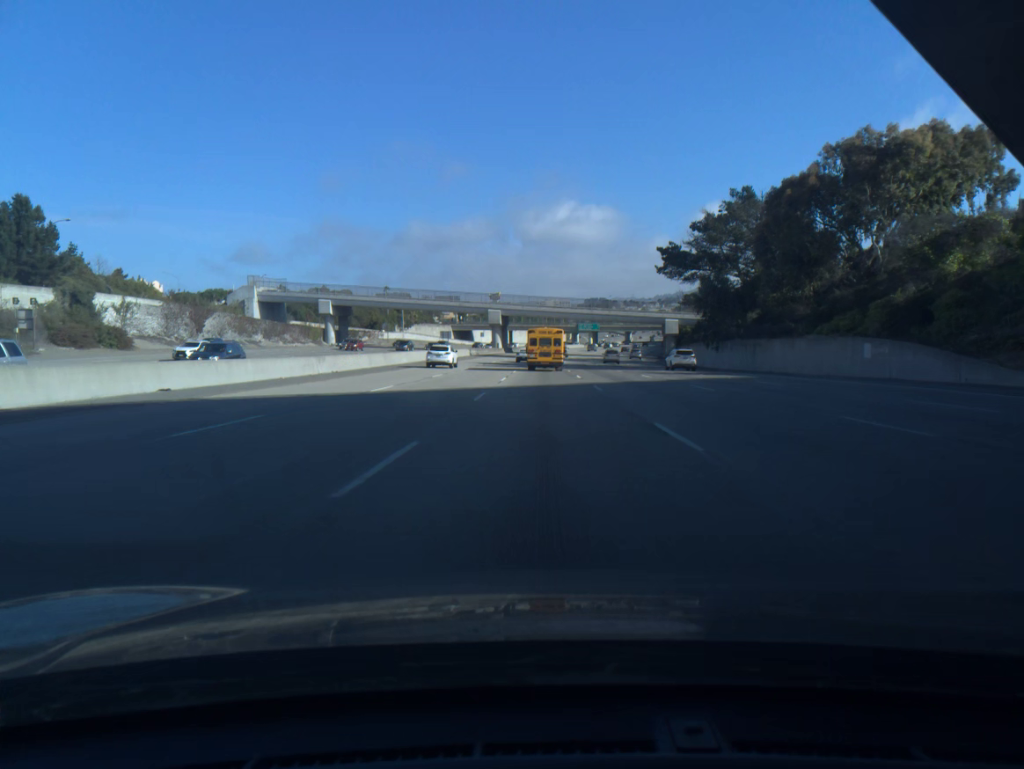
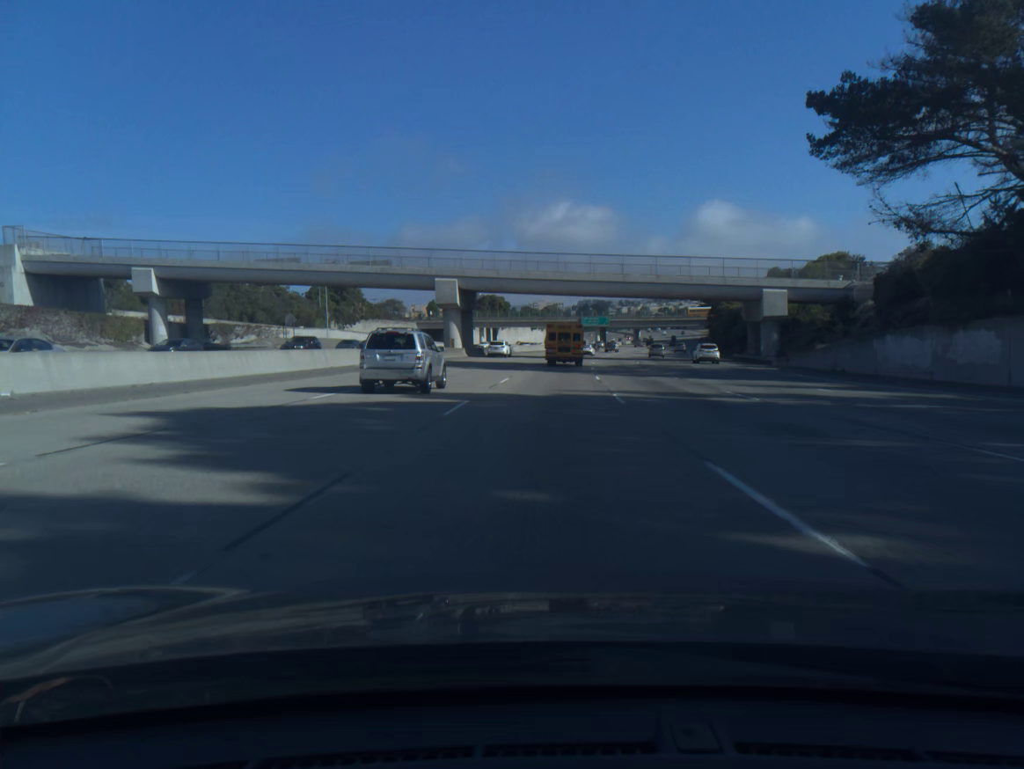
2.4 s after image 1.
(+0.3, +63.1) m; +1°
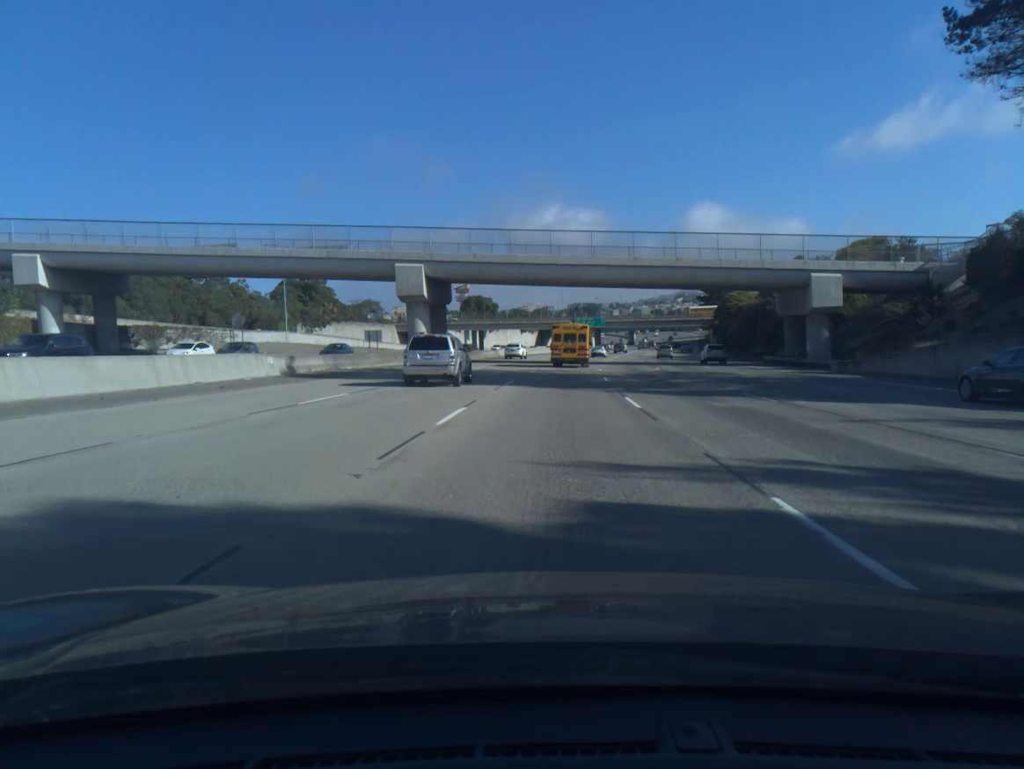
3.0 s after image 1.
(+0.1, +15.7) m; +1°
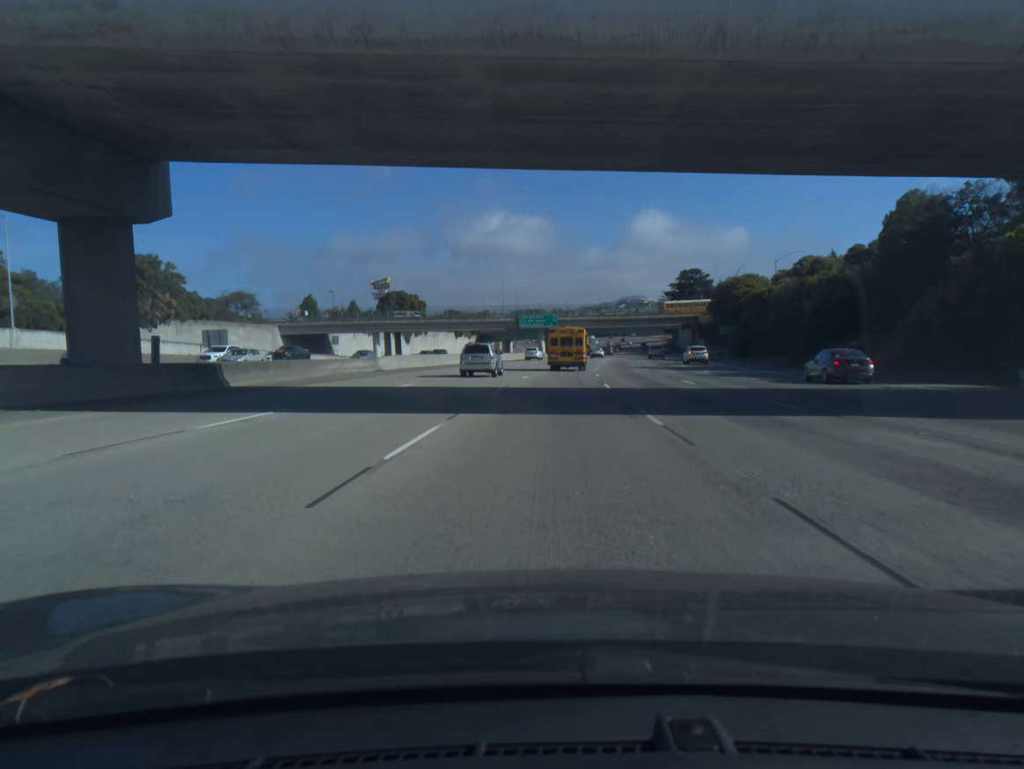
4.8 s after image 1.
(+1.5, +46.8) m; +4°
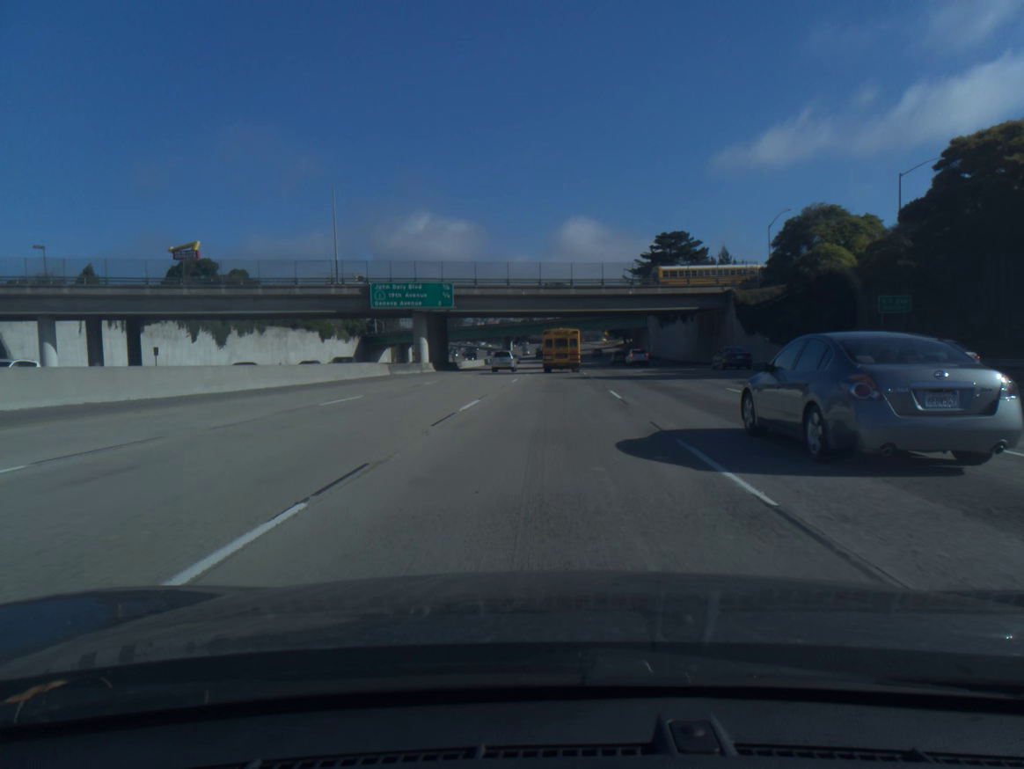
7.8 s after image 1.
(+4.2, +77.9) m; +6°
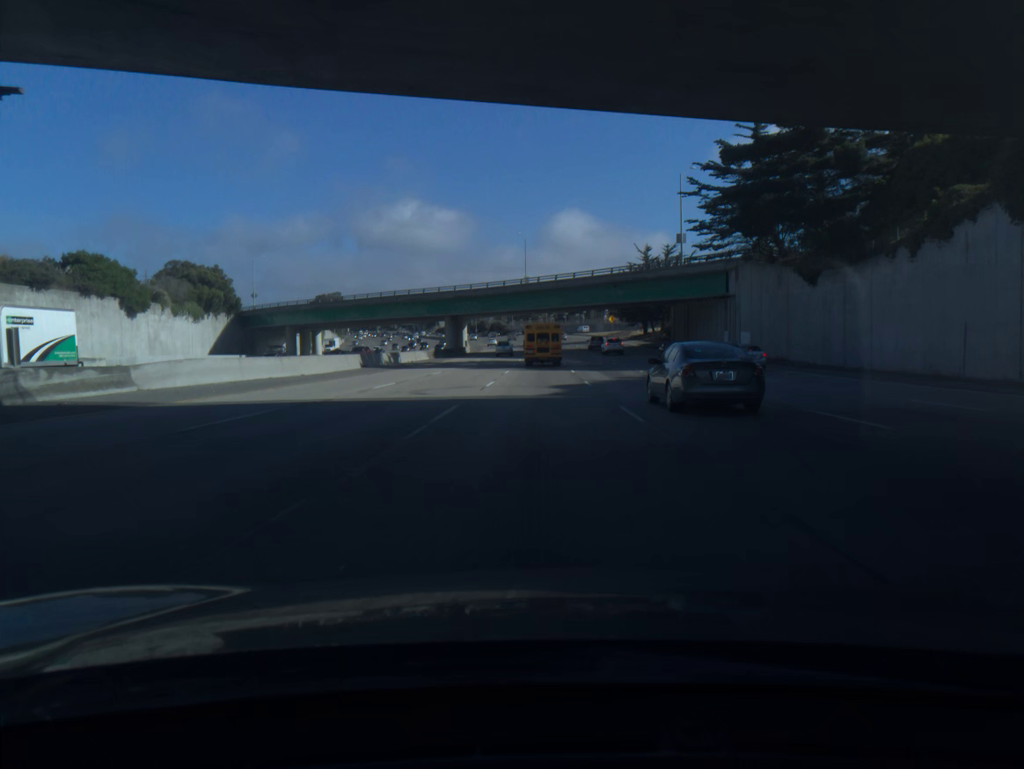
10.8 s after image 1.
(+1.8, +77.8) m; +1°
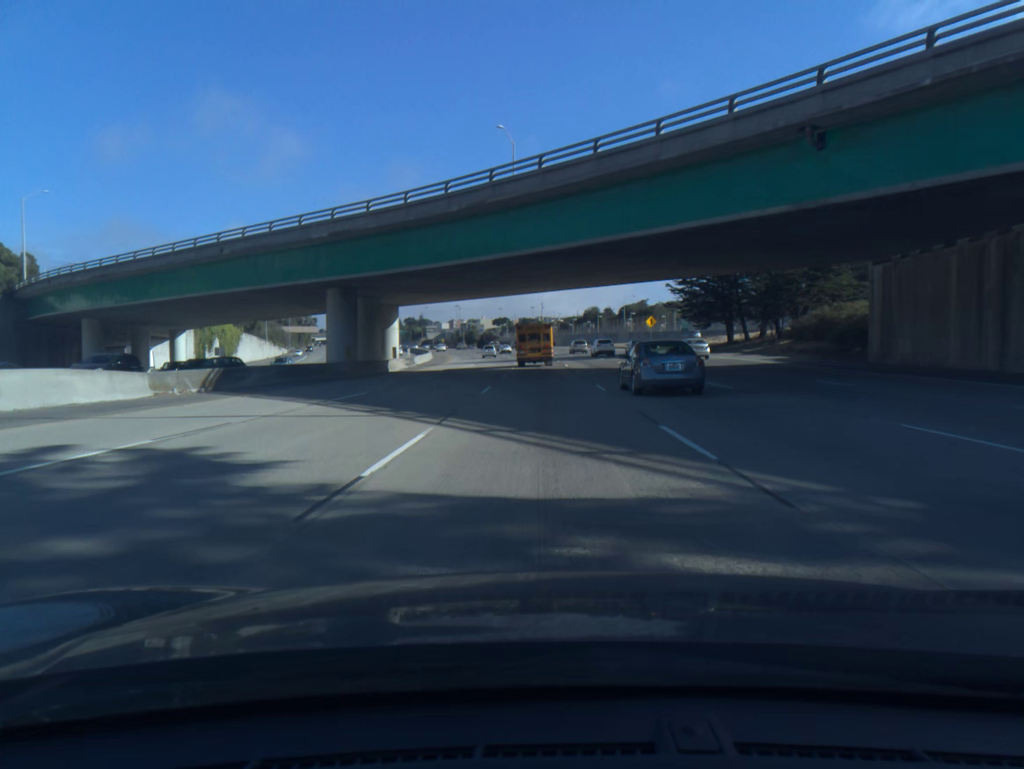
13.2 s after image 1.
(-0.2, +62.1) m; 0°
